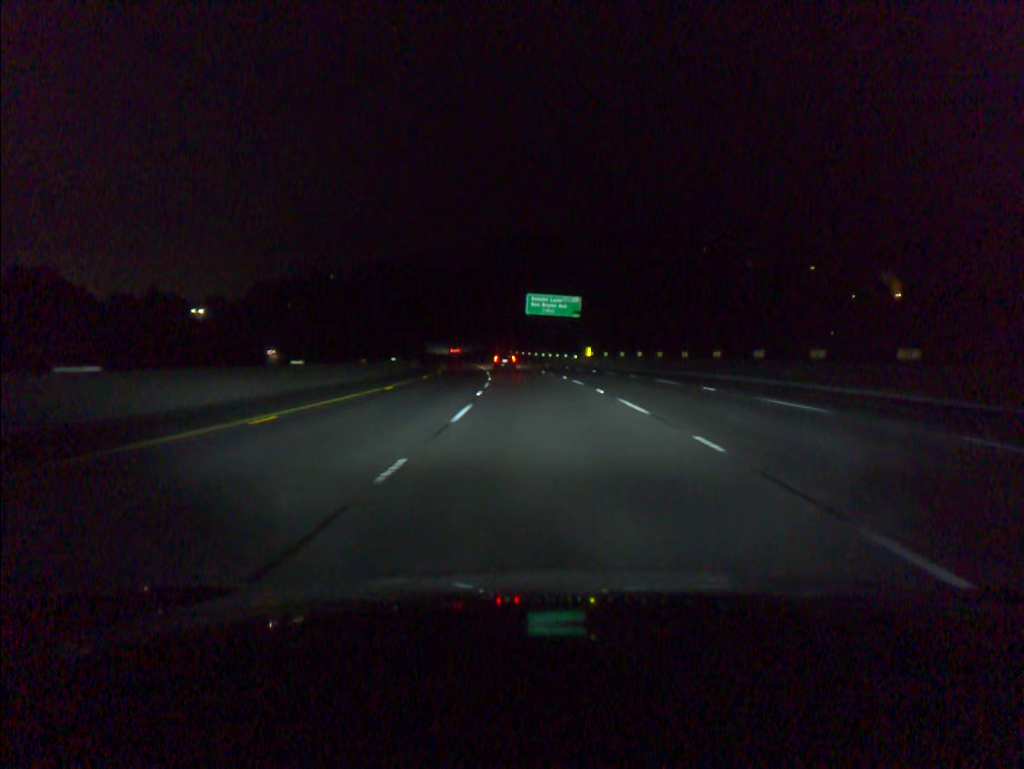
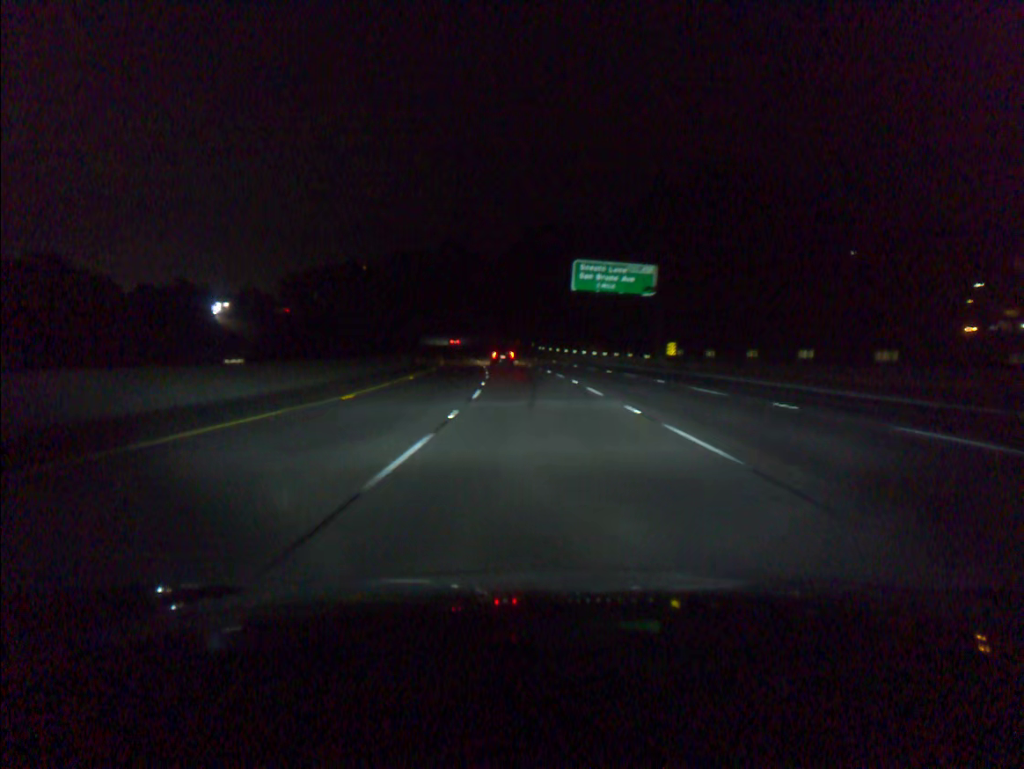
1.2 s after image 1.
(-0.8, +35.9) m; -3°
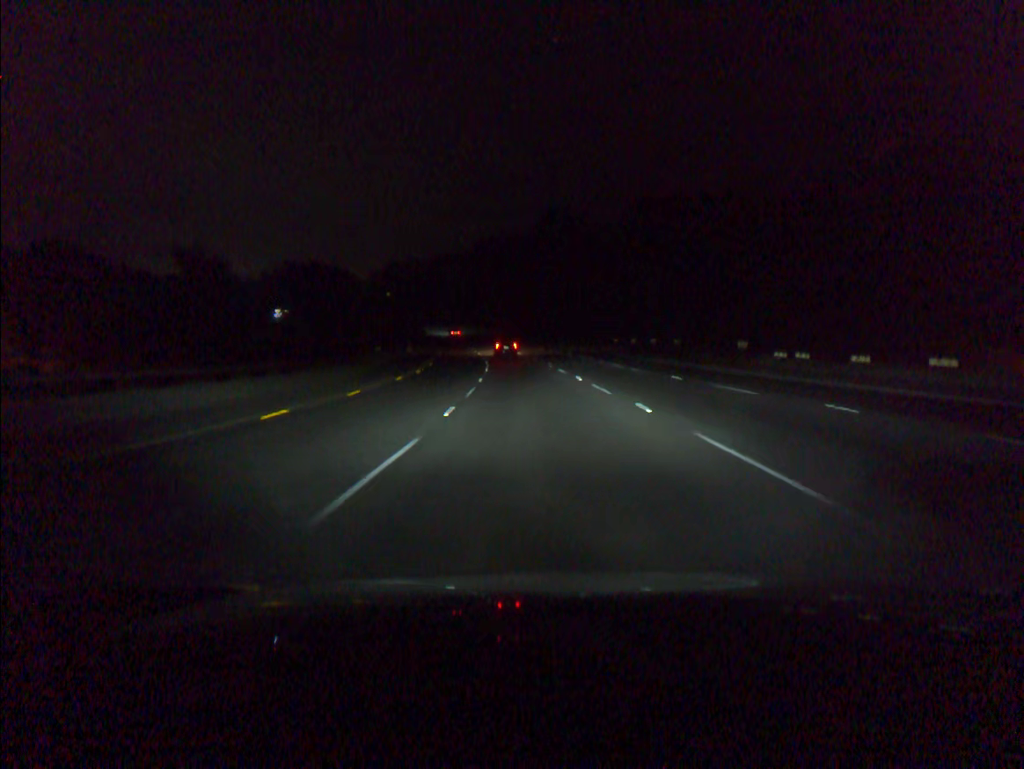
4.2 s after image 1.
(-6.4, +89.5) m; -8°
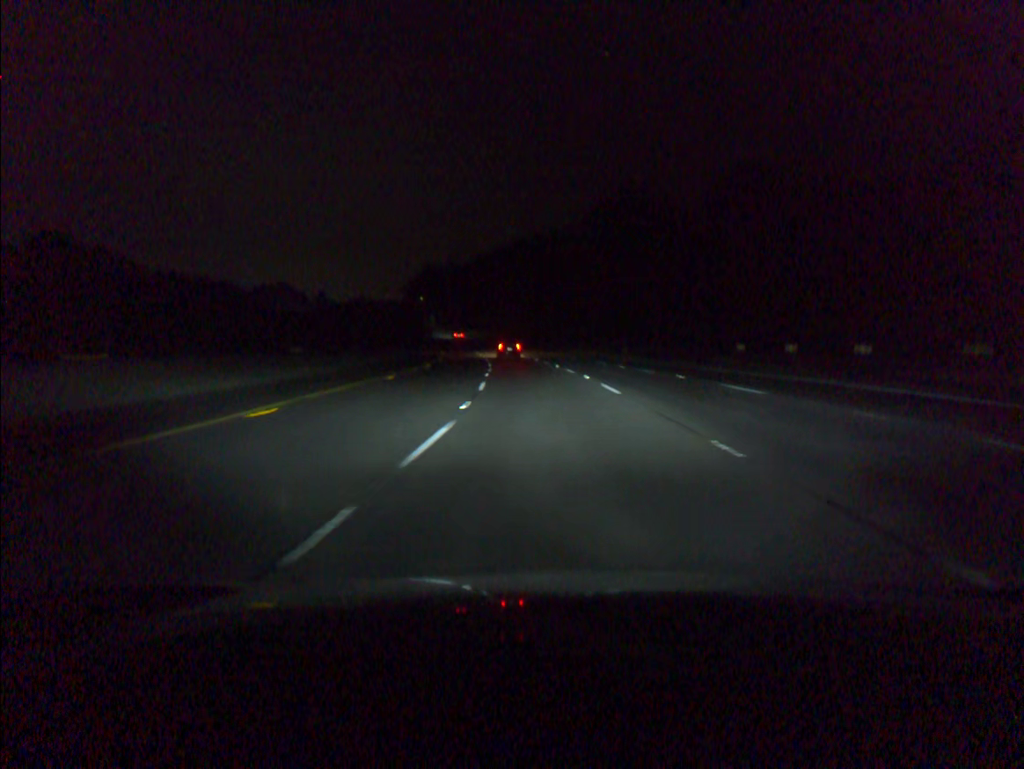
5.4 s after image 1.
(-1.2, +35.8) m; -3°
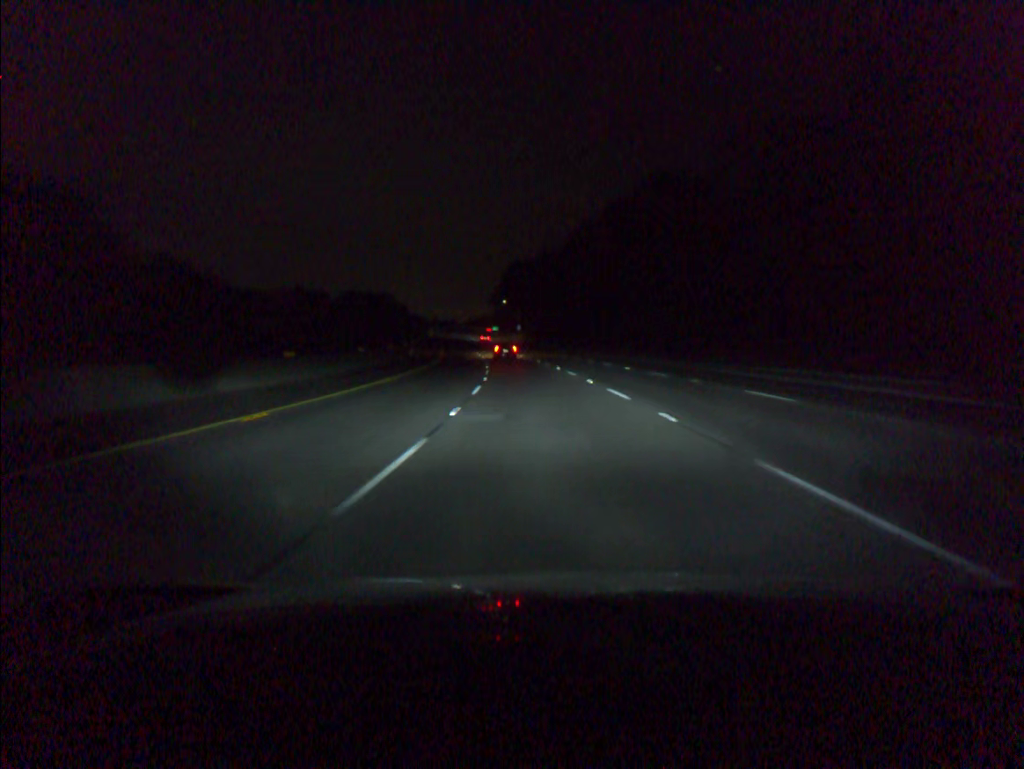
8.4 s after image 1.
(-5.9, +88.4) m; -8°
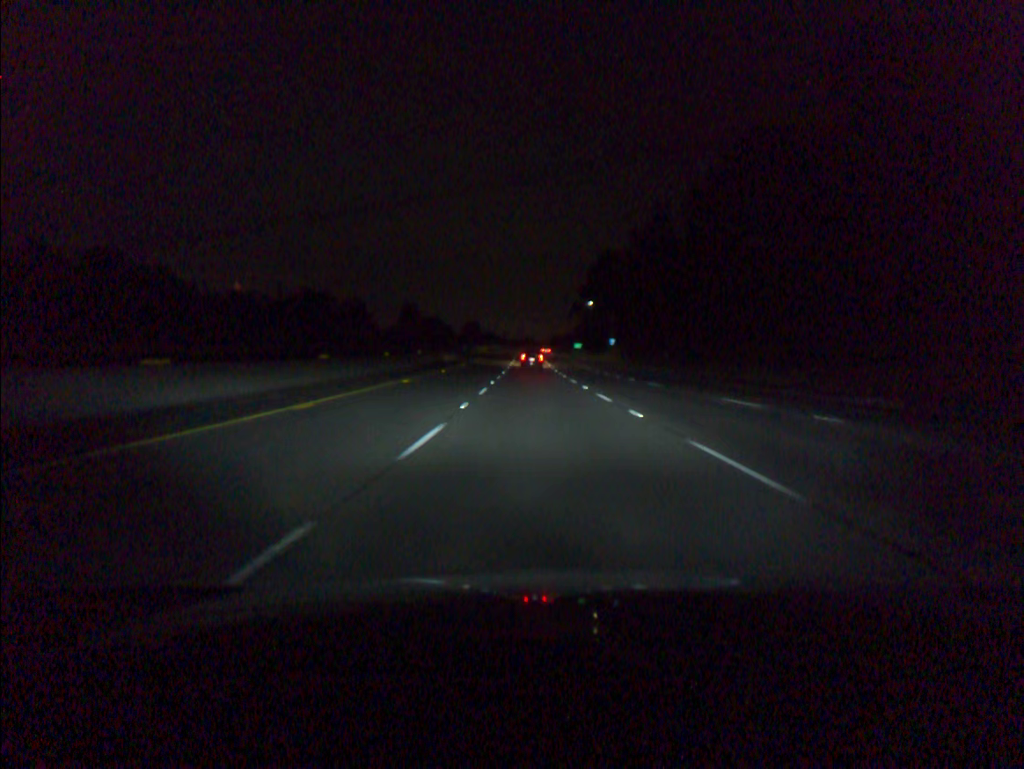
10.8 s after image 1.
(-3.7, +69.6) m; -6°
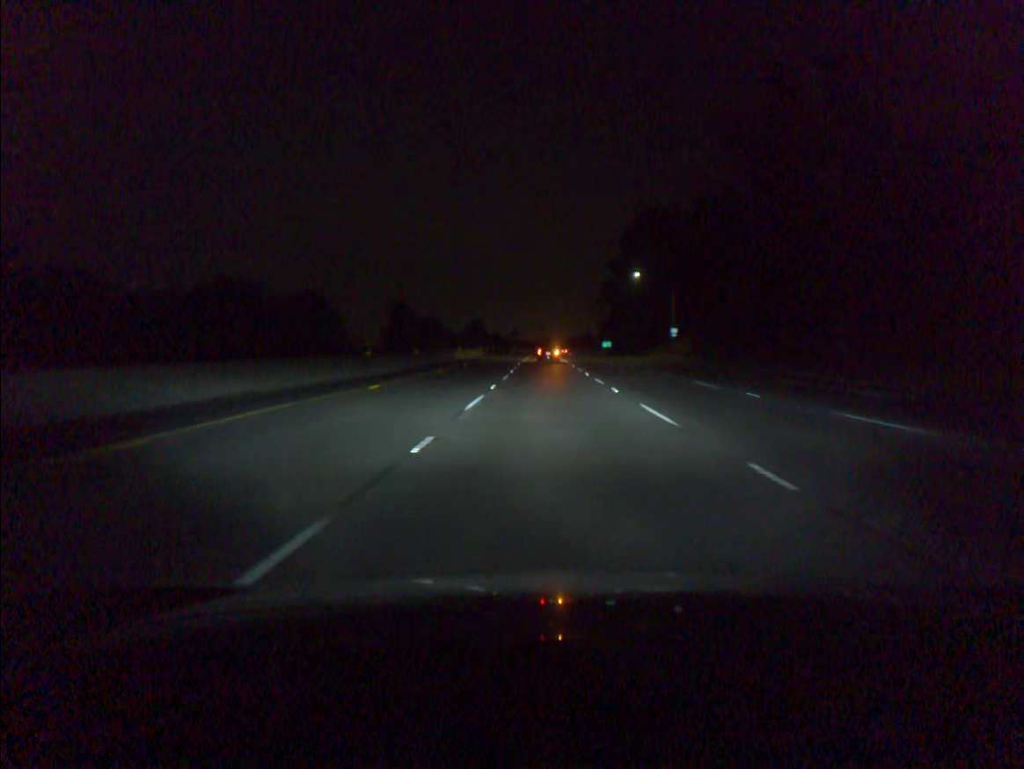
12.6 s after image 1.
(-1.0, +52.0) m; -1°
